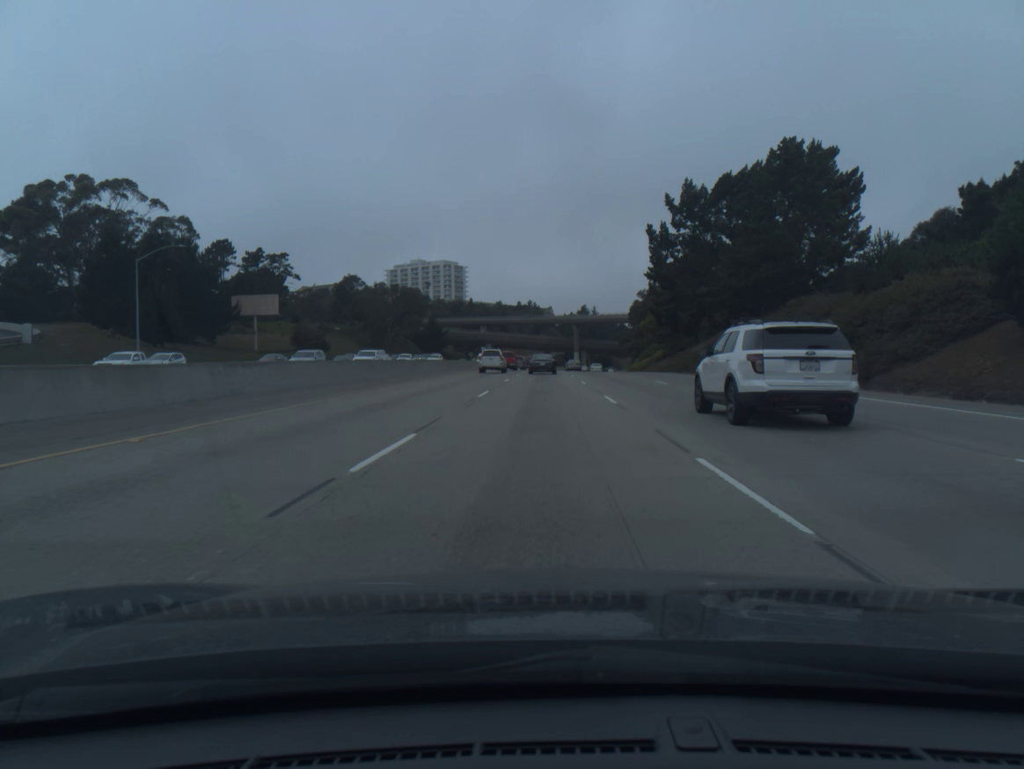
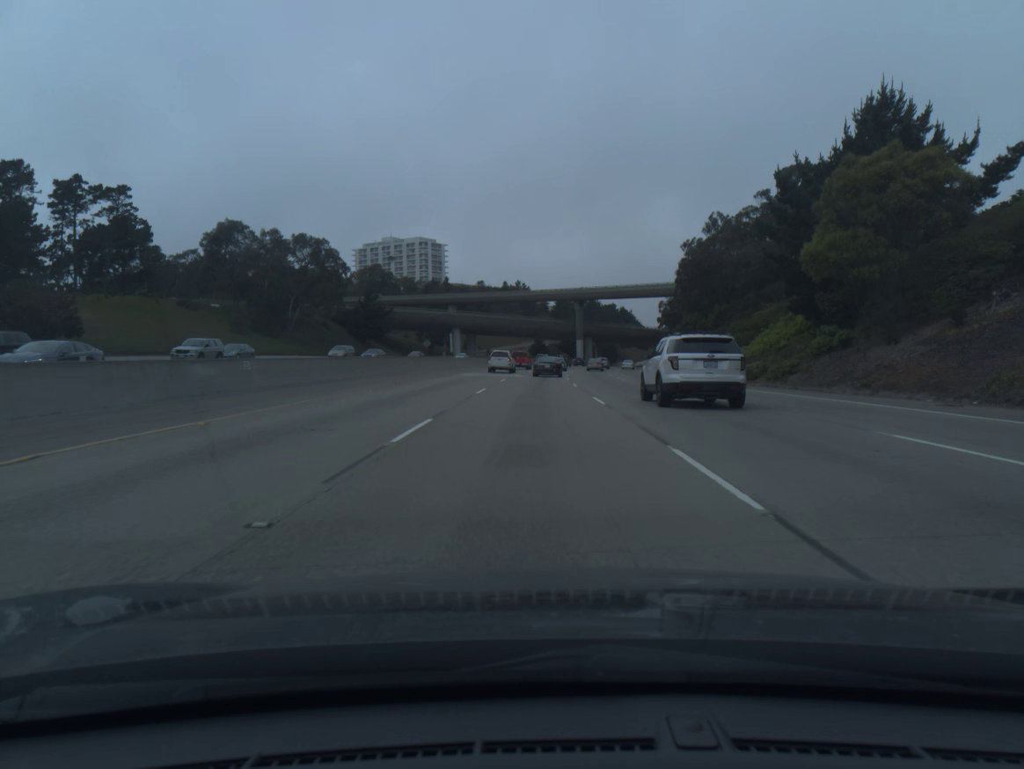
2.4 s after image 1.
(+0.4, +70.4) m; +1°
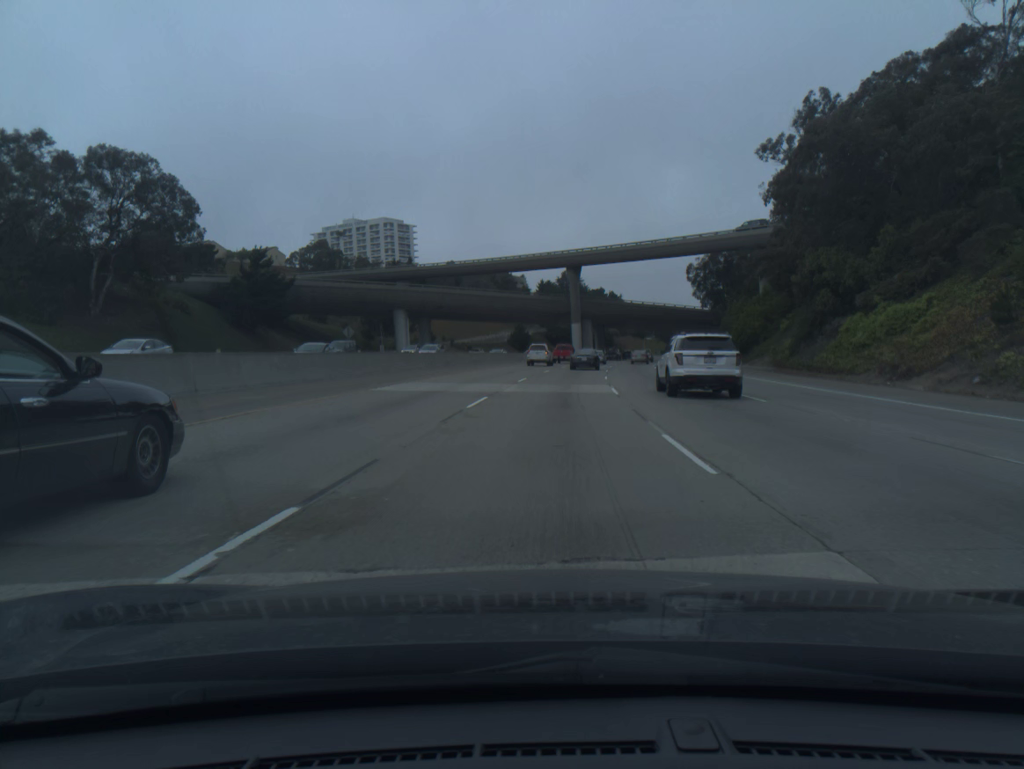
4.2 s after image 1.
(+0.2, +51.9) m; +1°
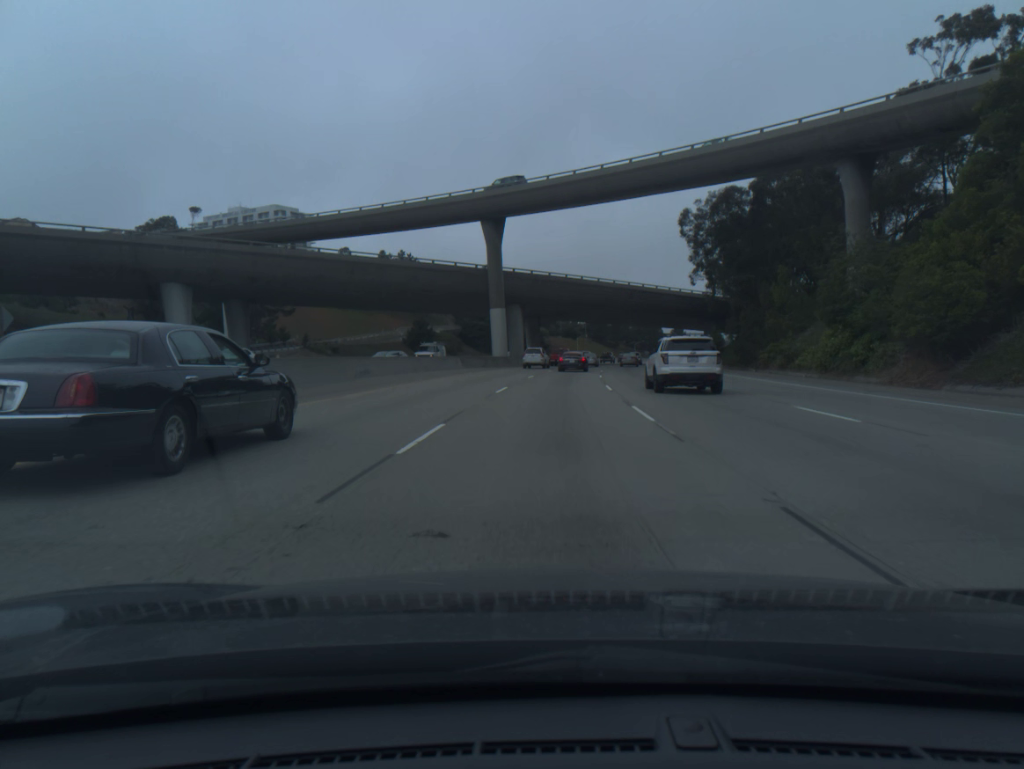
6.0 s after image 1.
(+2.3, +51.4) m; +5°
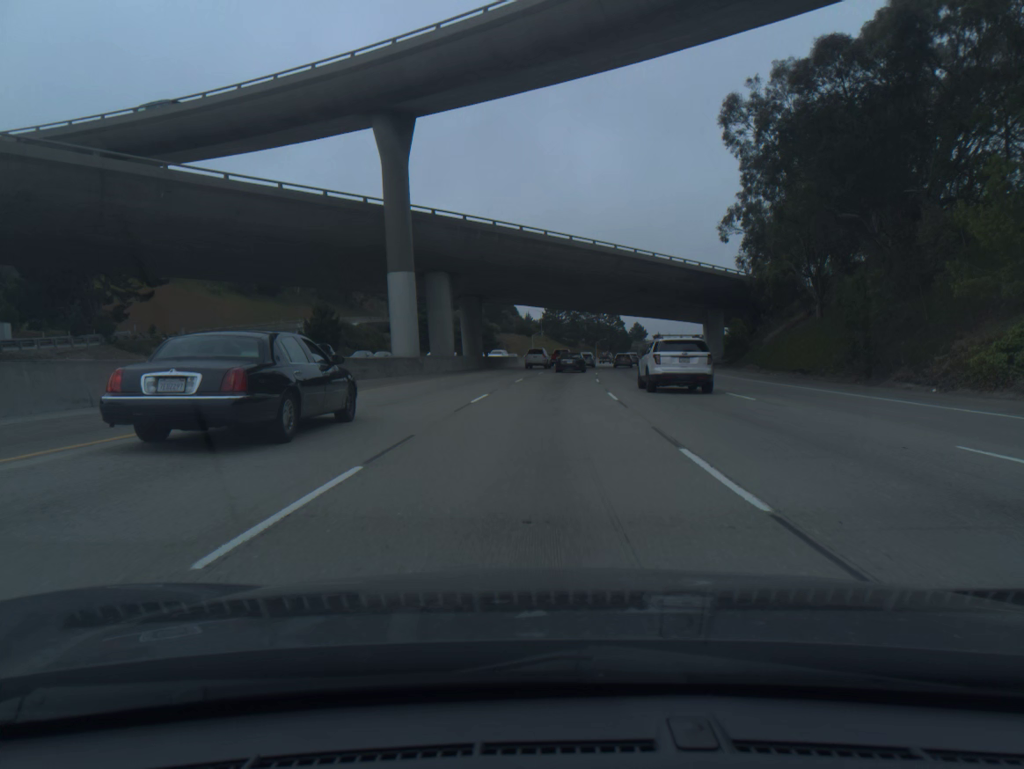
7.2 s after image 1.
(+1.0, +34.1) m; +3°
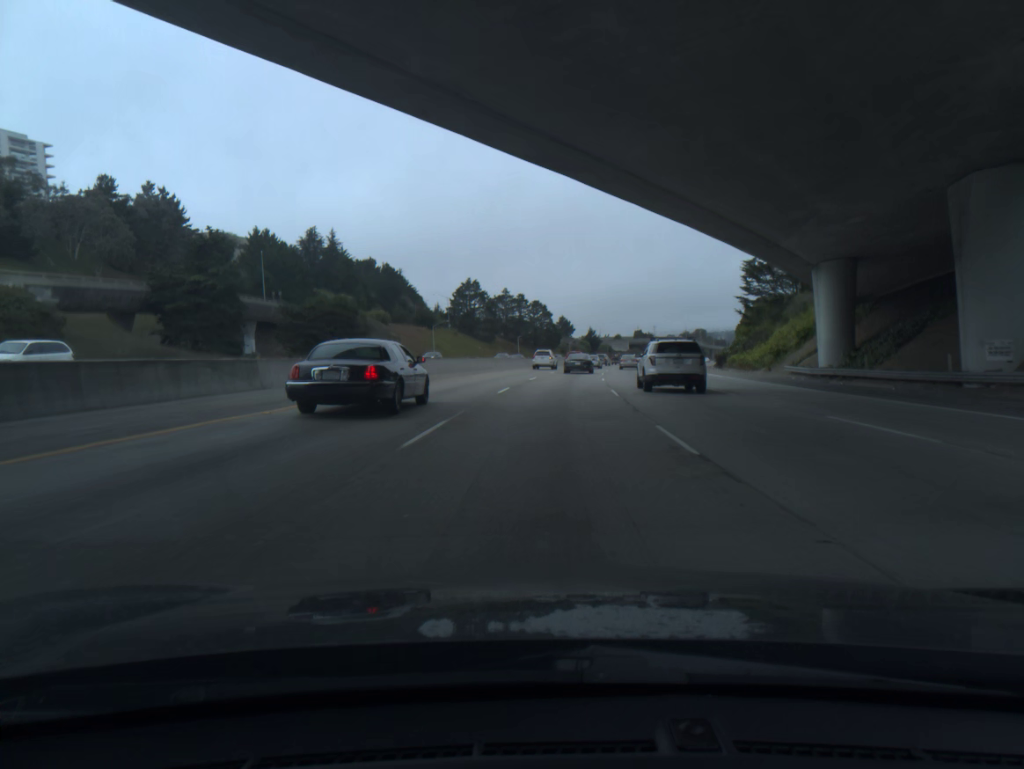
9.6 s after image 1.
(+3.3, +67.4) m; +6°
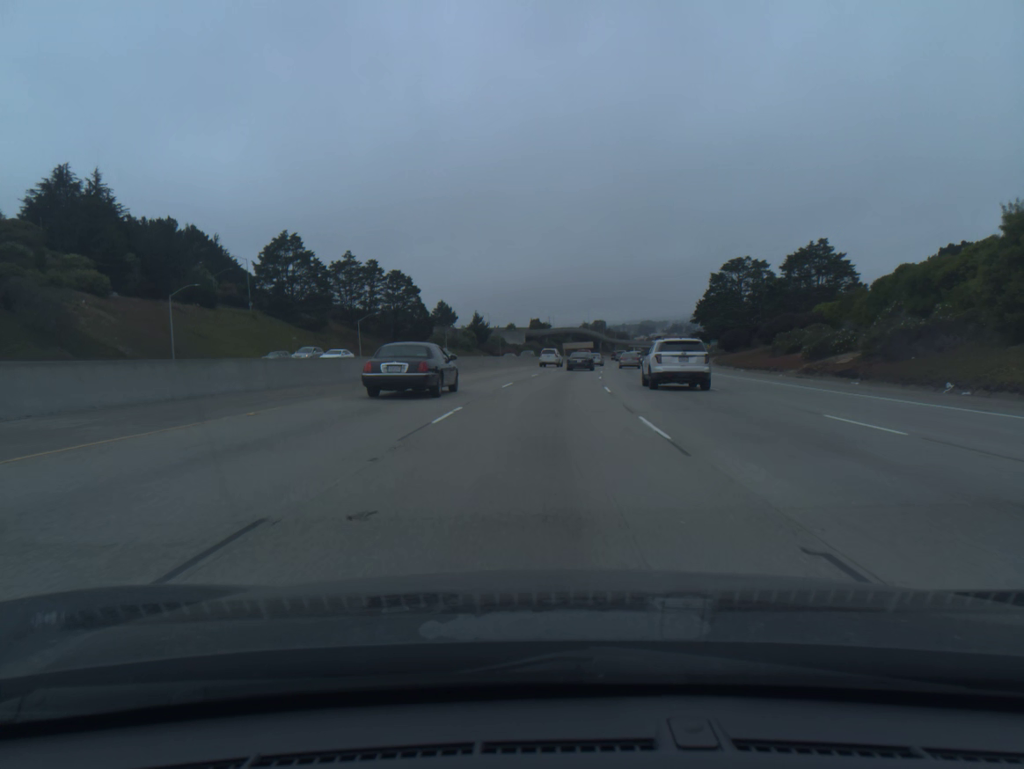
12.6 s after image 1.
(+6.1, +83.3) m; +8°
